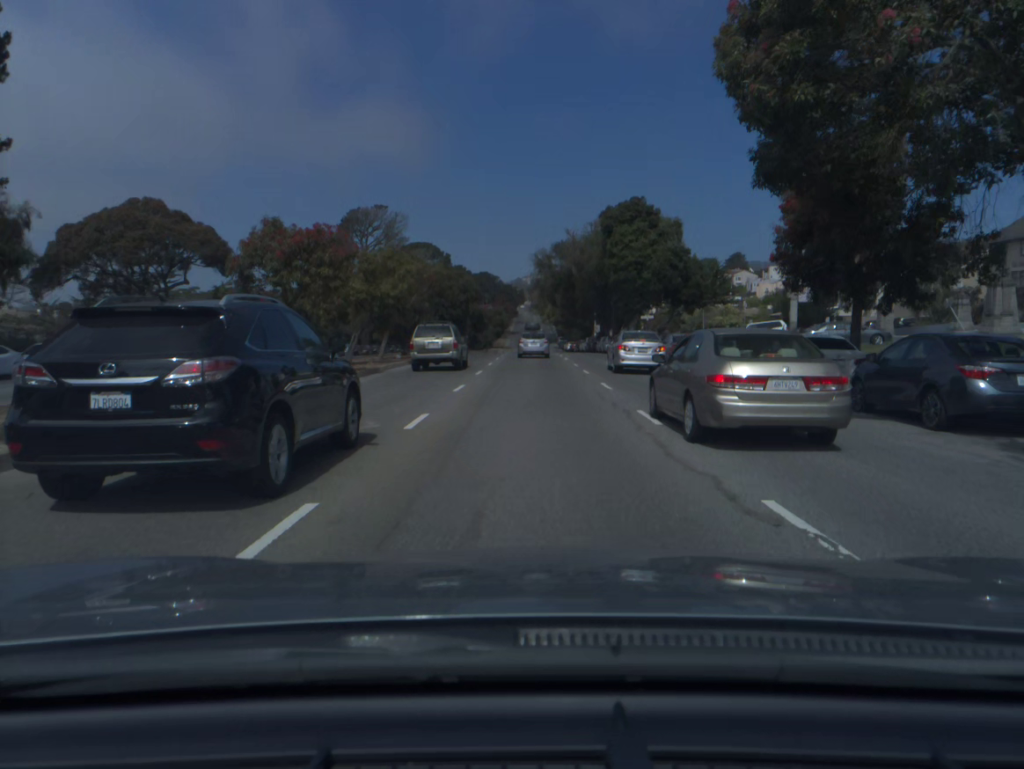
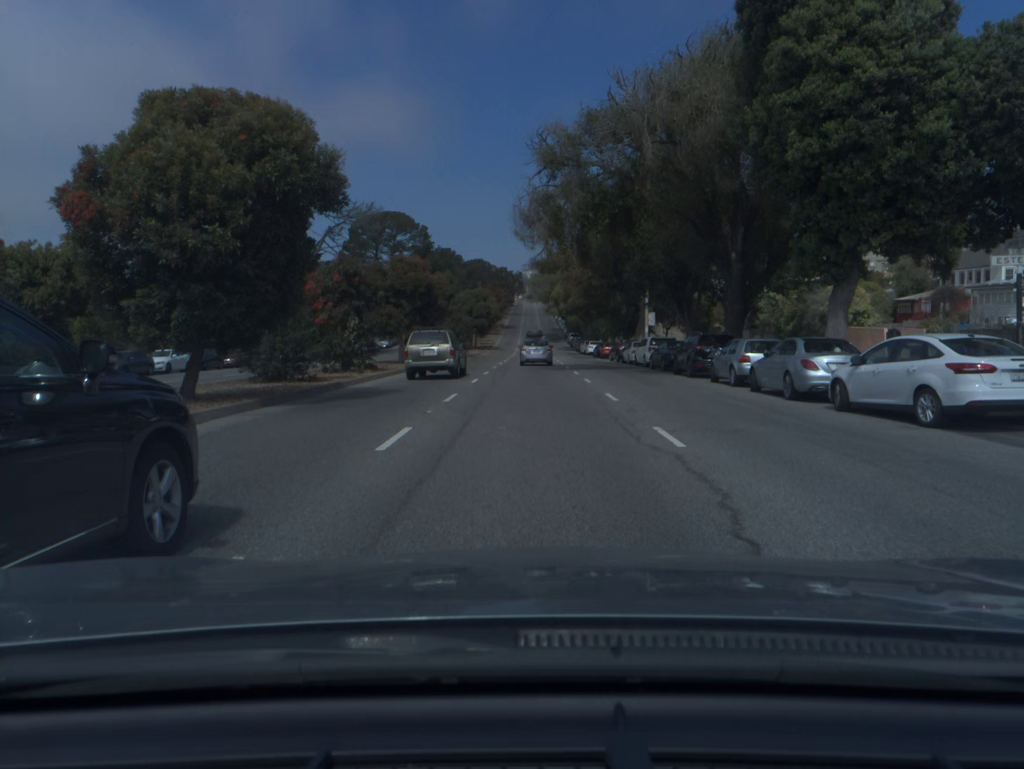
(0.0, +45.2) m; 0°
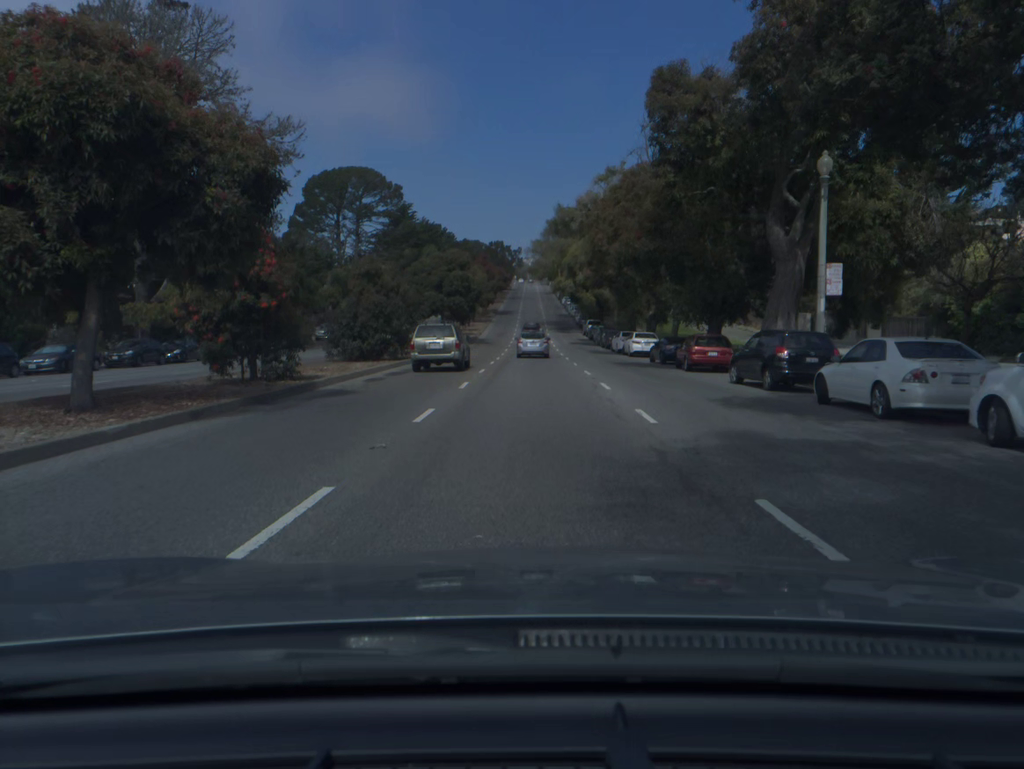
(0.0, +33.8) m; 0°
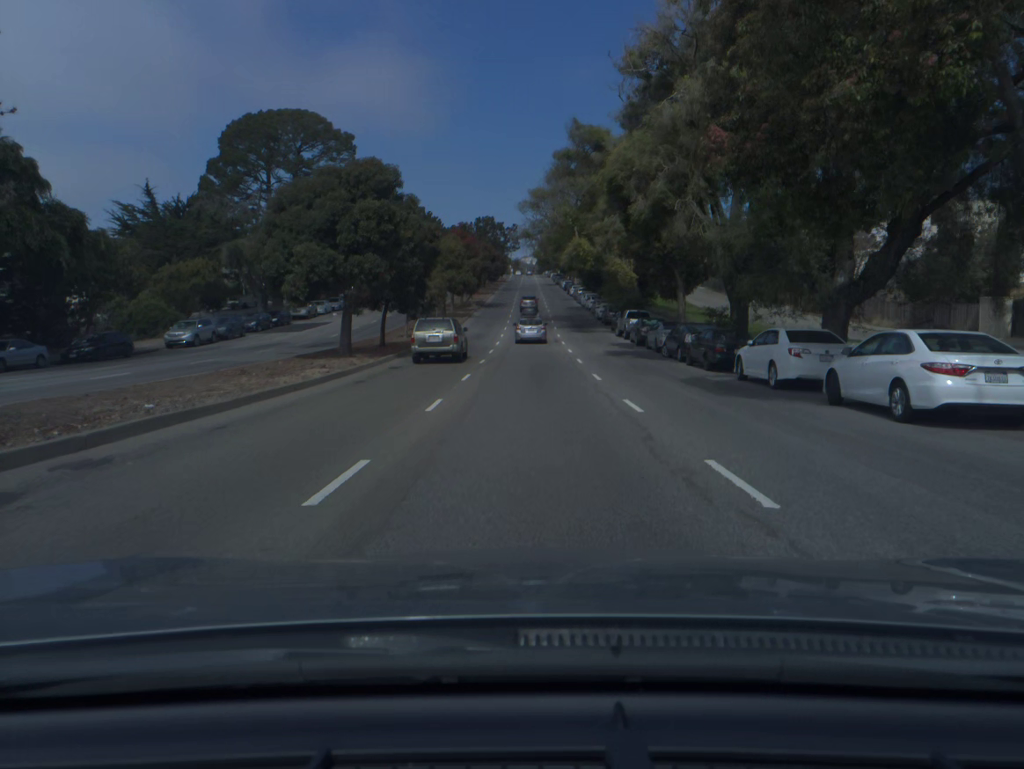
(0.0, +34.3) m; 0°
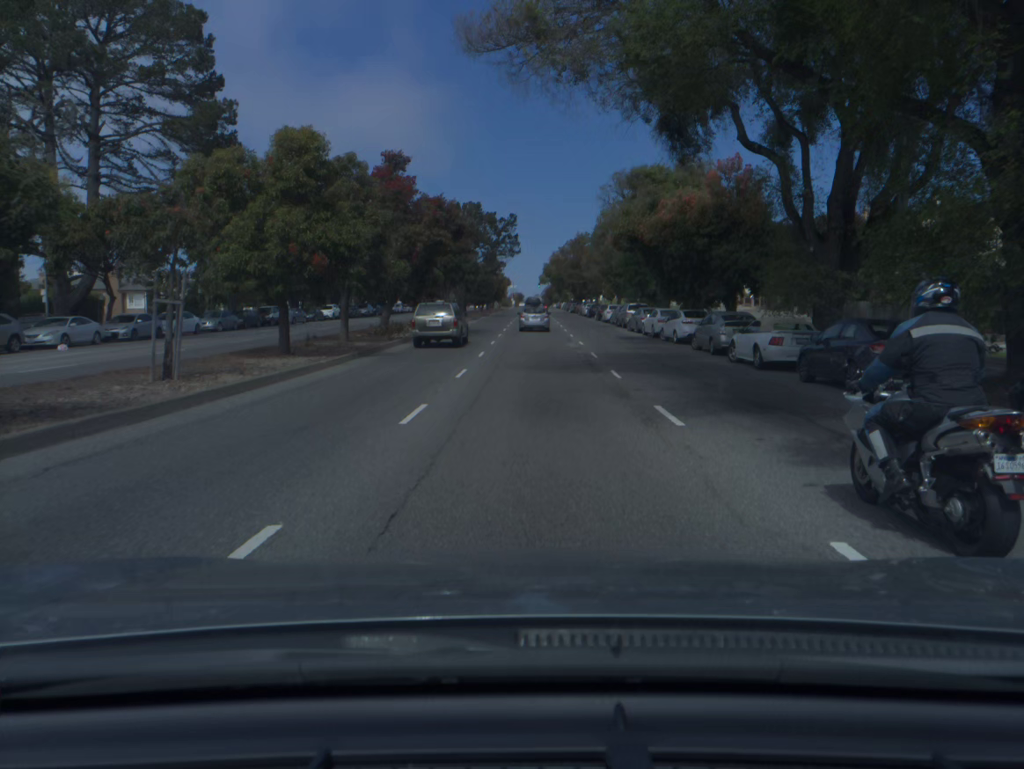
(-0.1, +46.7) m; 0°
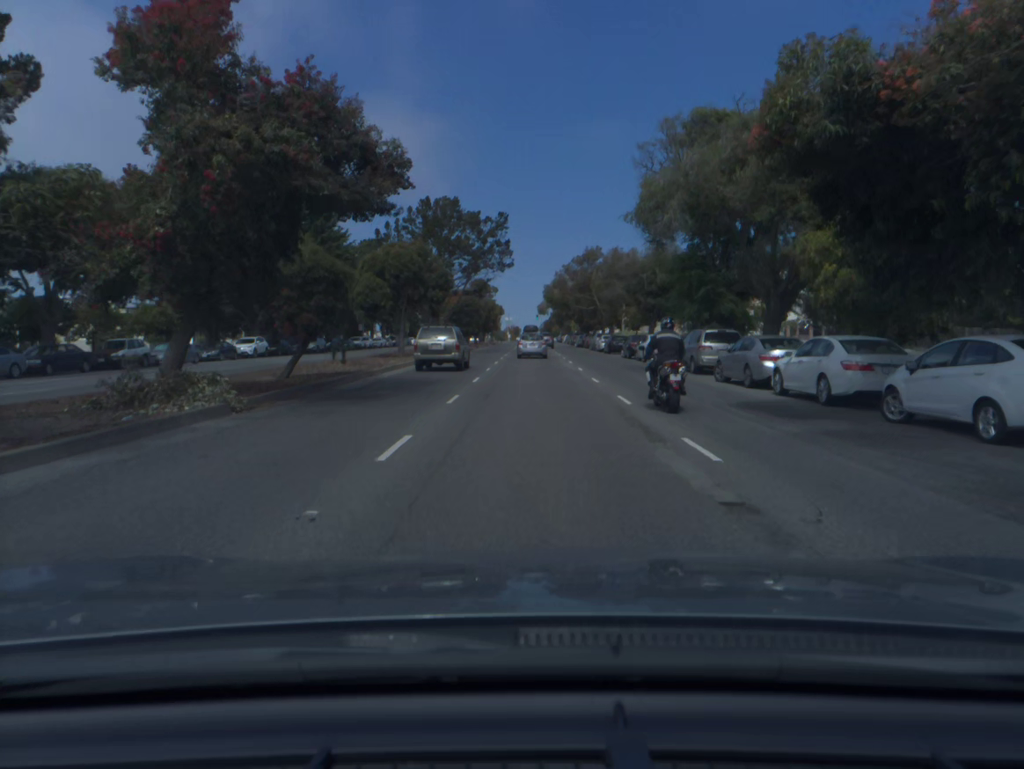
(0.0, +23.3) m; 0°
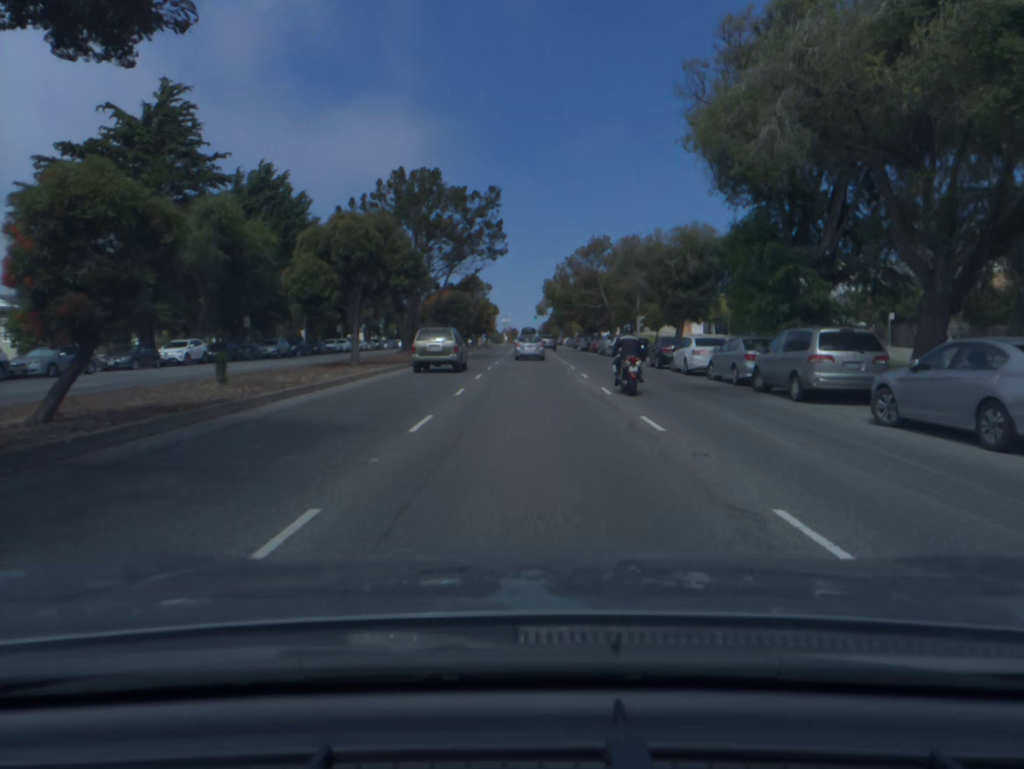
(0.0, +11.5) m; 0°
